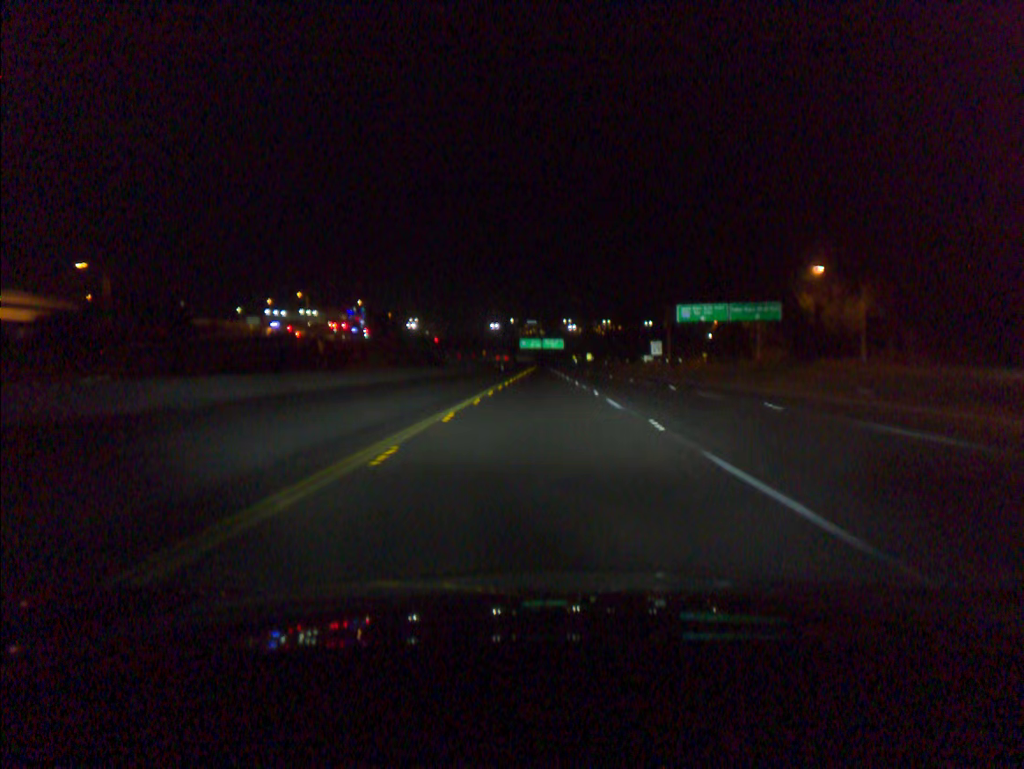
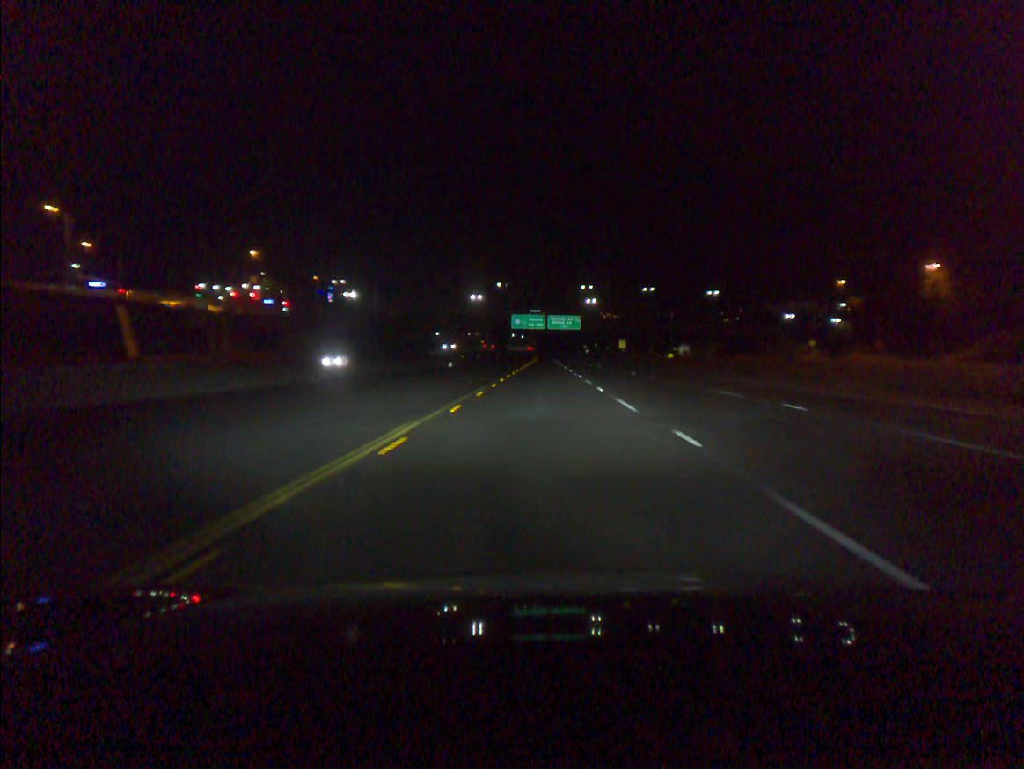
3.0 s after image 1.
(-0.3, +91.4) m; 0°
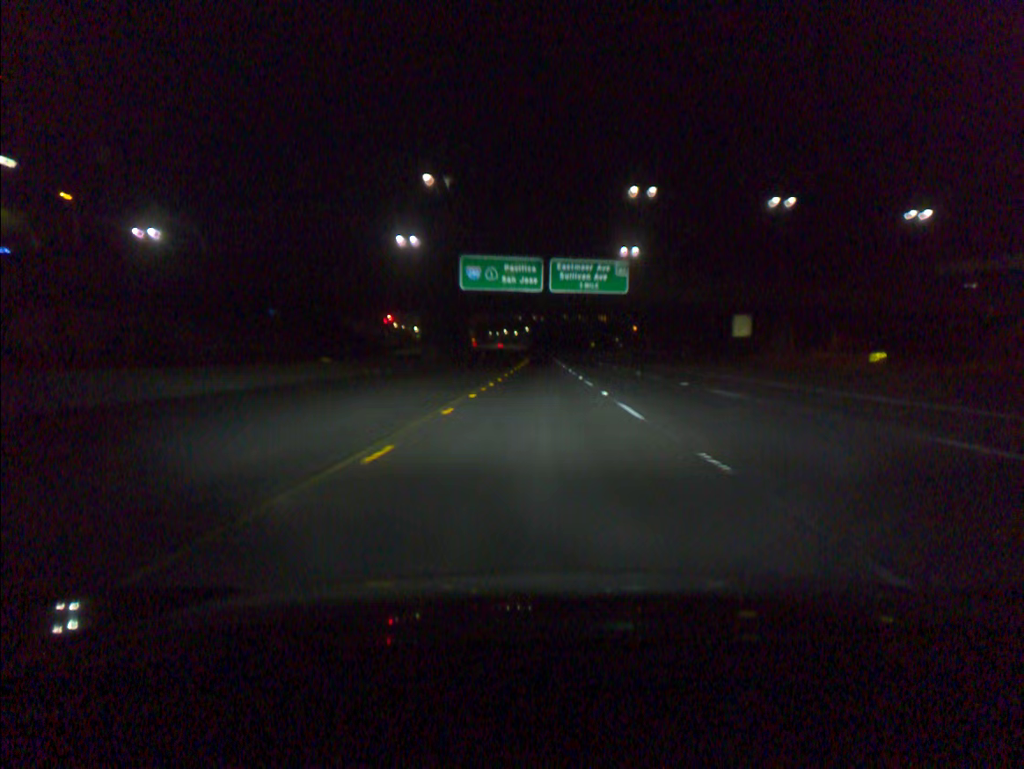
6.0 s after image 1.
(+0.4, +92.0) m; 0°
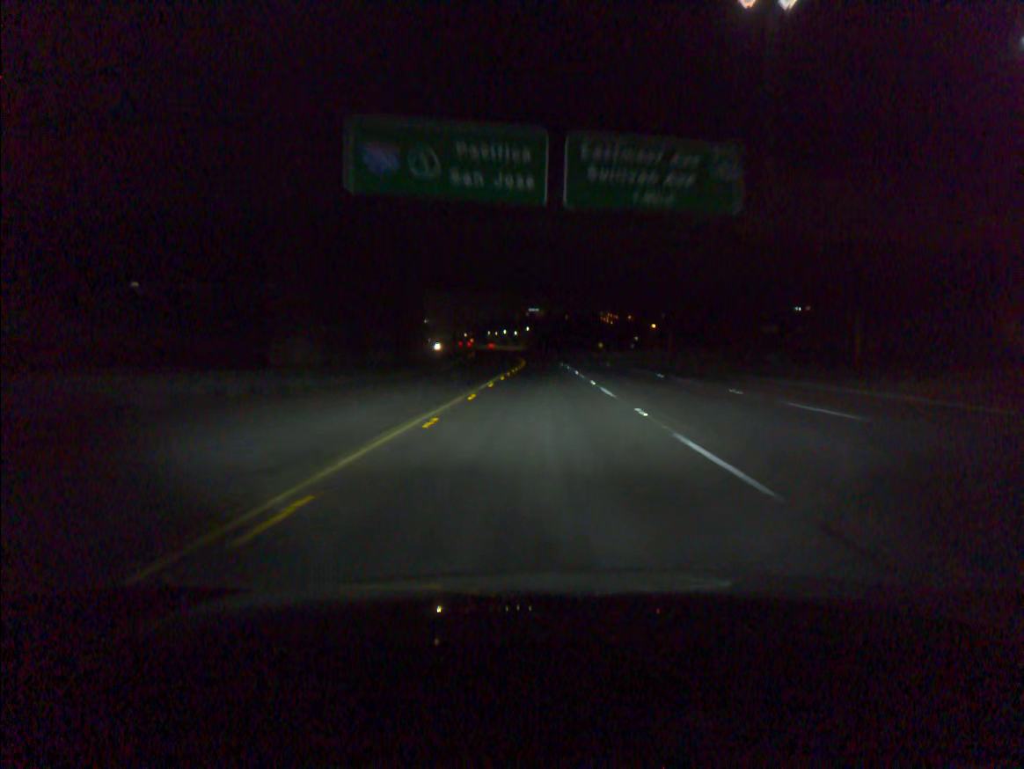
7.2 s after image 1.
(0.0, +36.6) m; 0°
